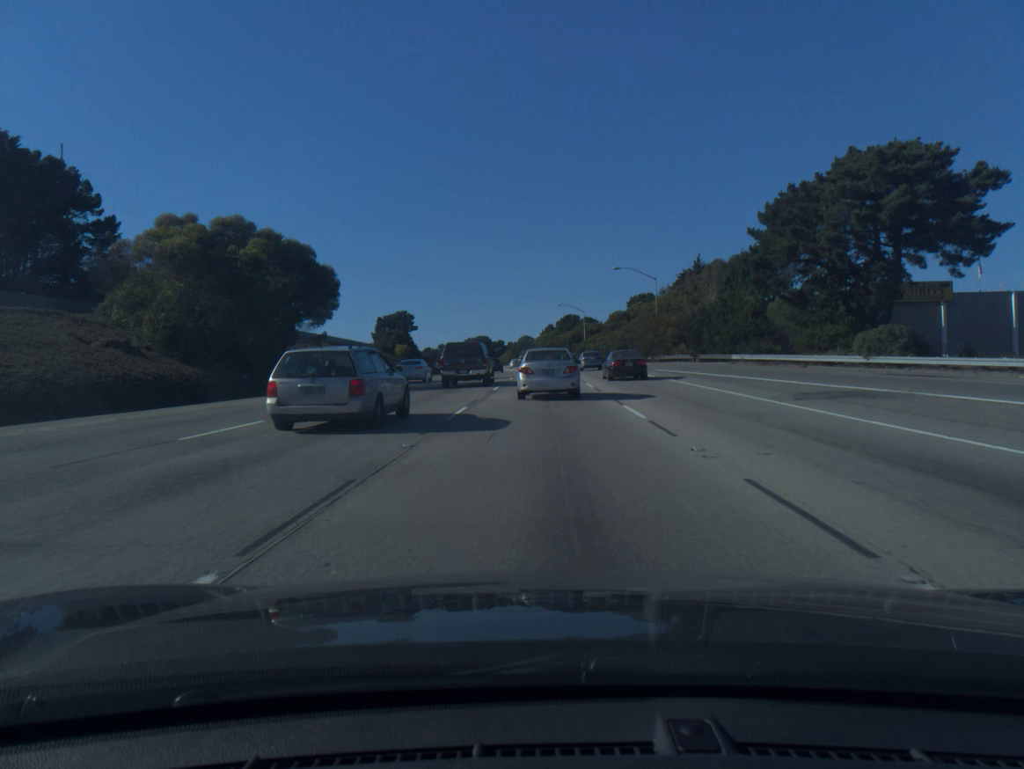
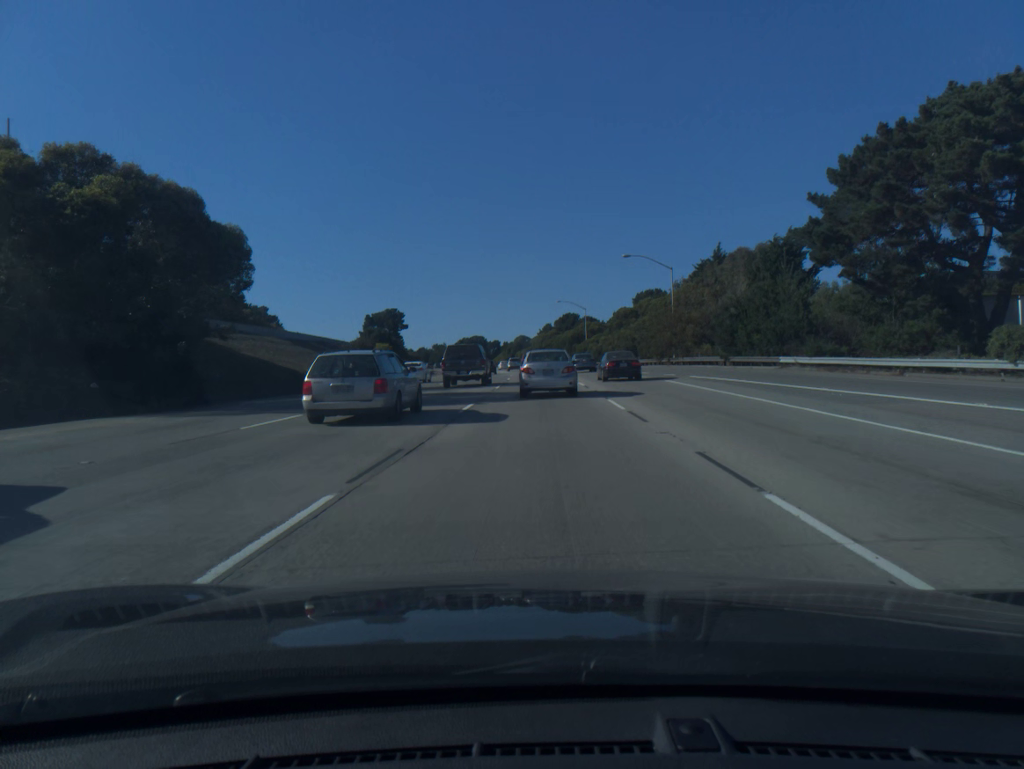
(0.0, +11.9) m; 0°
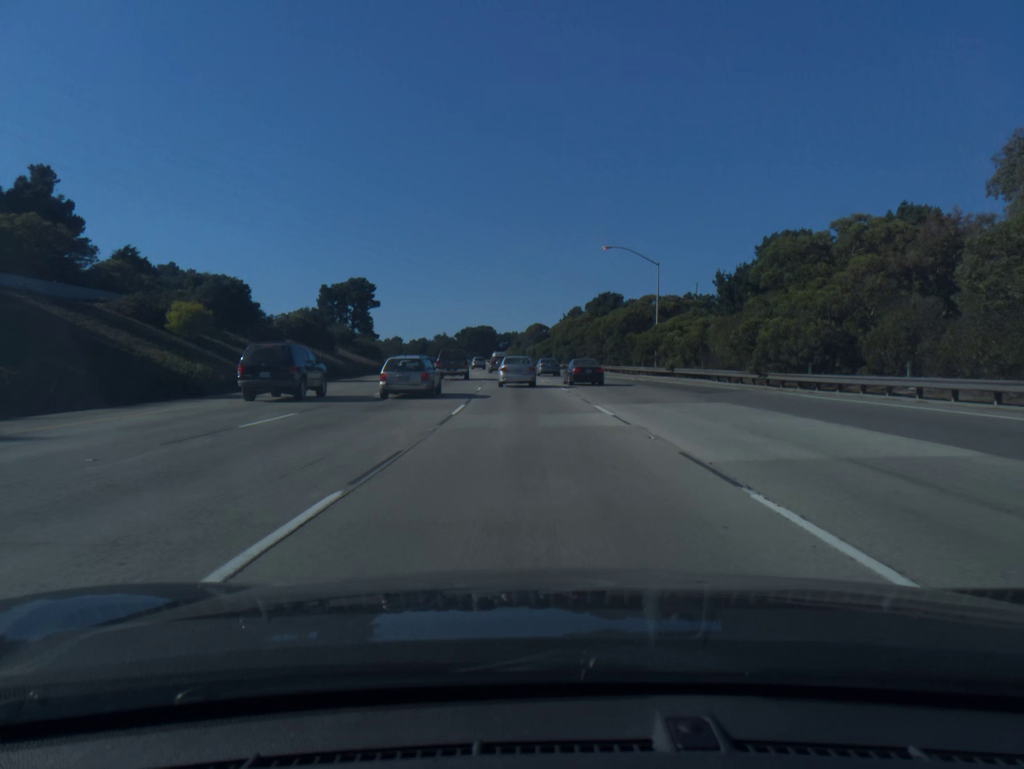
(-0.3, +58.4) m; -1°
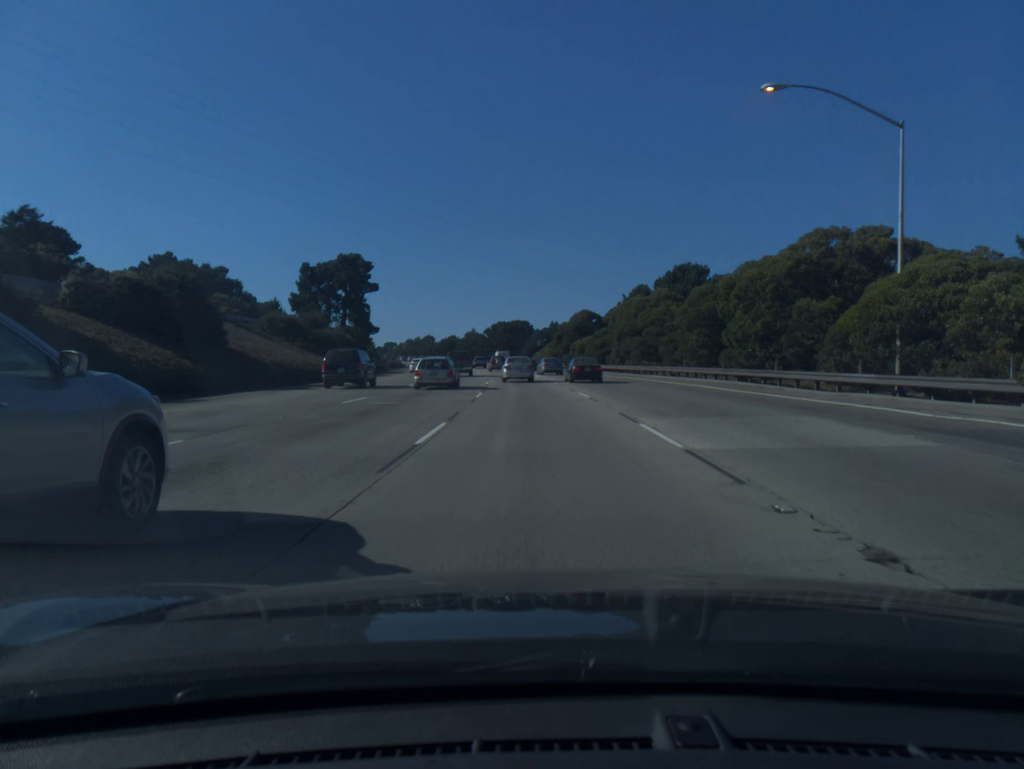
(-0.9, +36.1) m; -3°
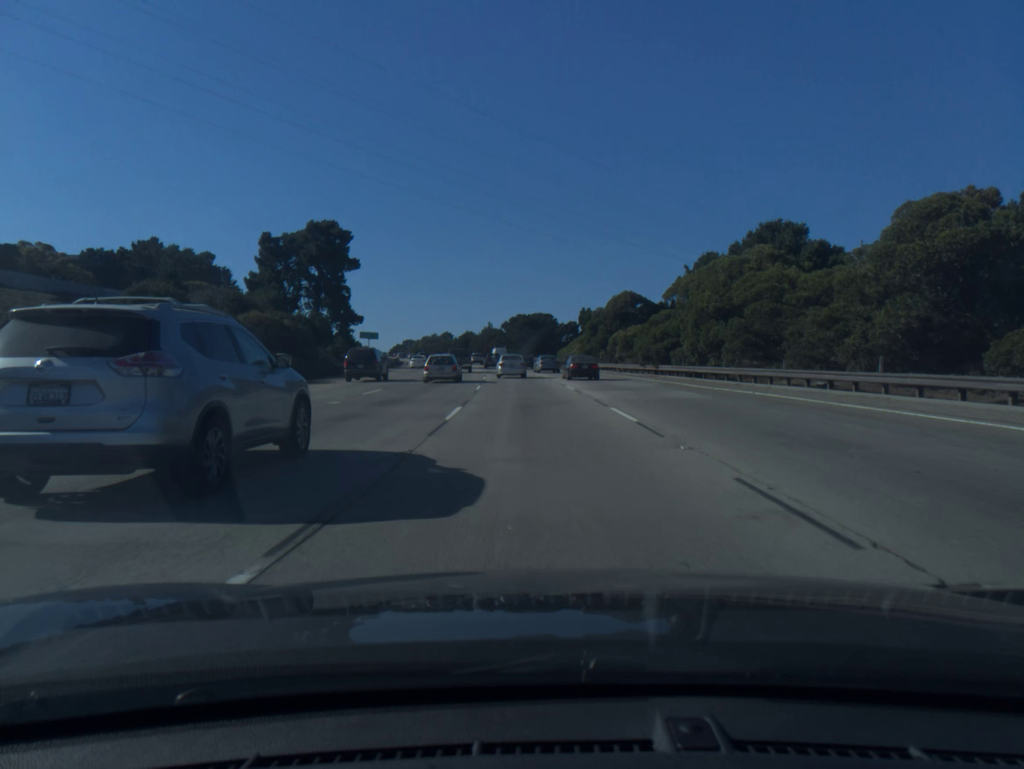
(-0.4, +25.1) m; -2°
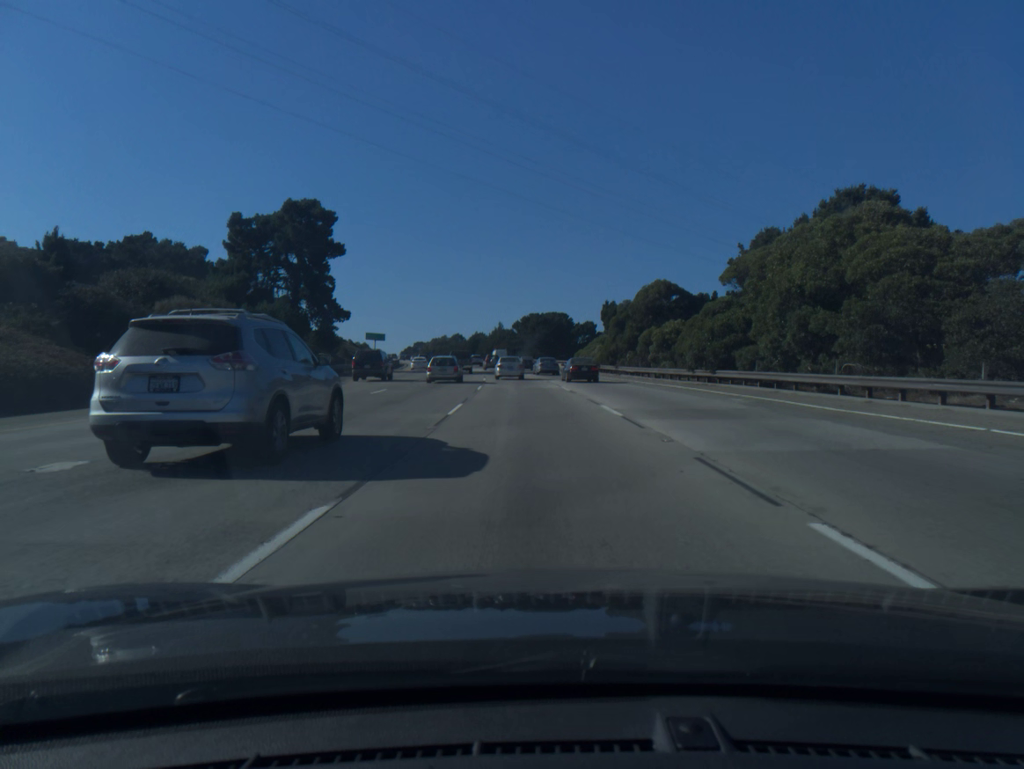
(-0.1, +12.9) m; -1°
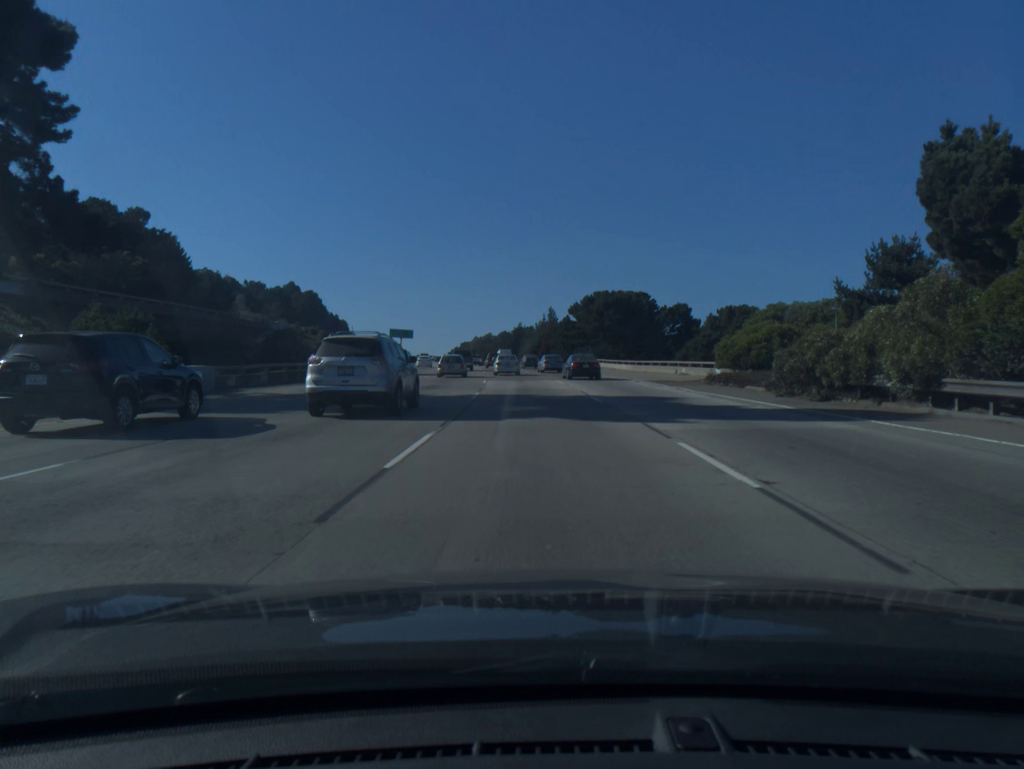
(-1.9, +52.8) m; -4°
